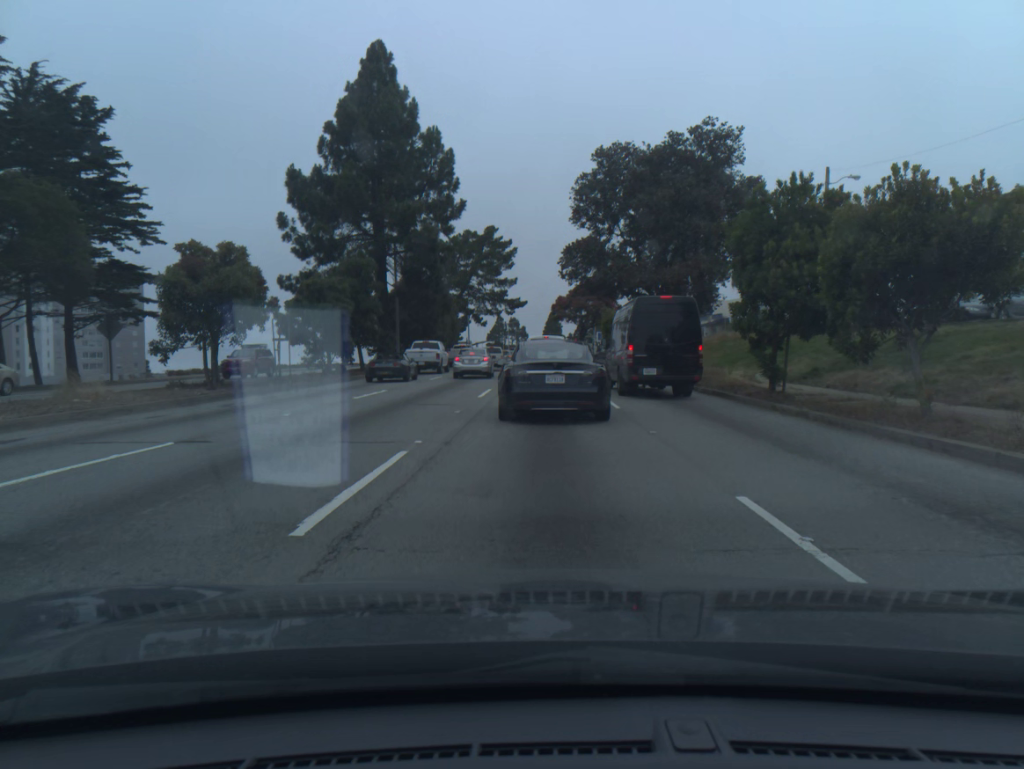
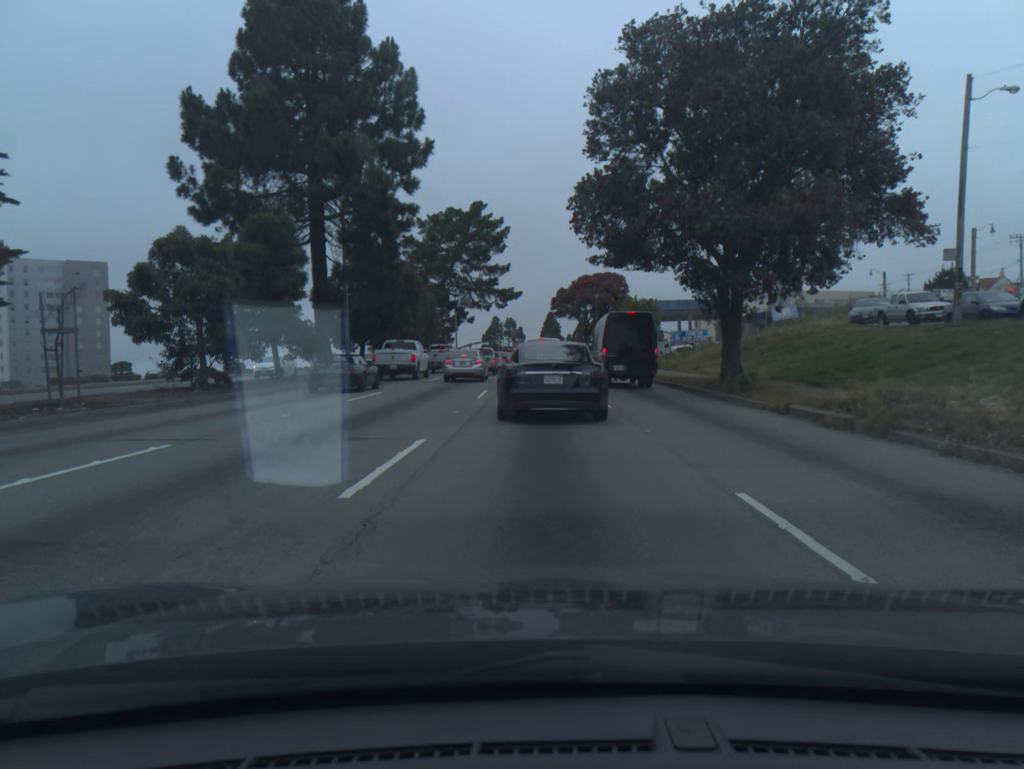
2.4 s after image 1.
(0.0, +14.6) m; 0°
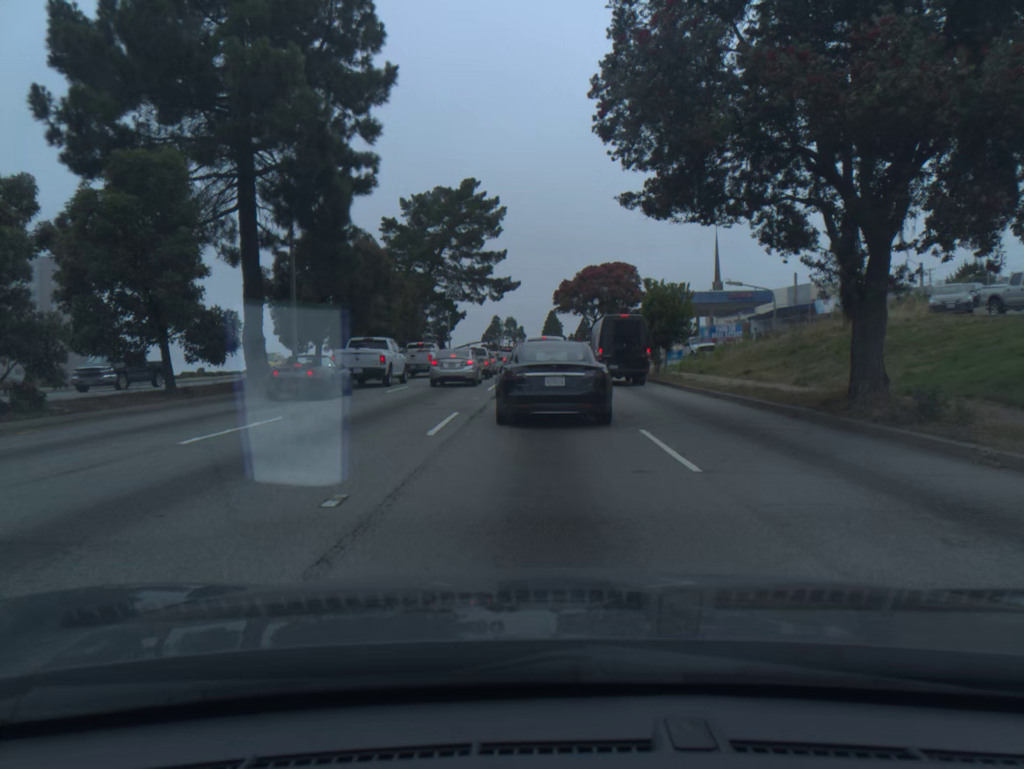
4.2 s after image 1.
(0.0, +9.6) m; 0°
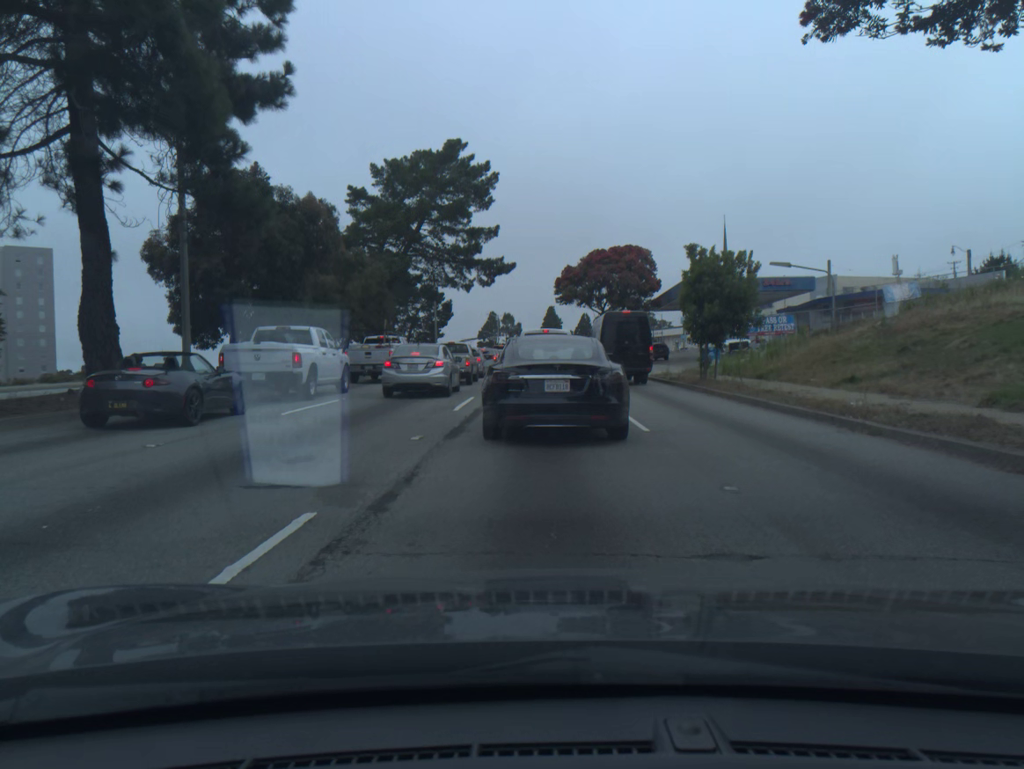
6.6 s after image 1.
(0.0, +10.3) m; 0°
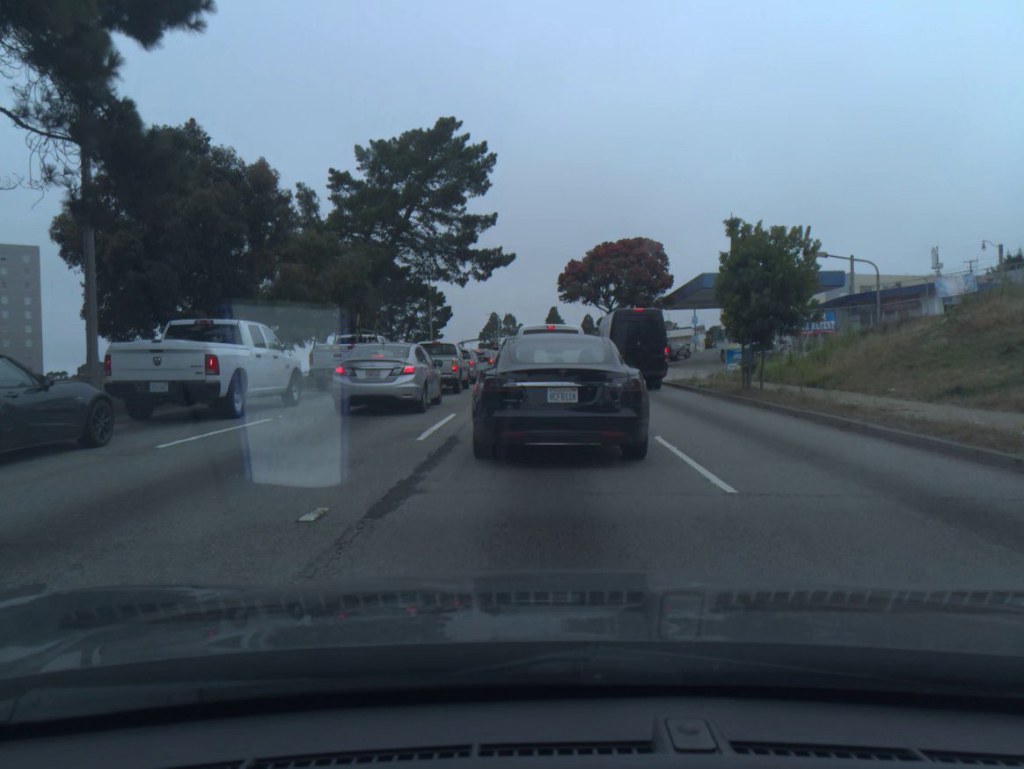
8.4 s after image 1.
(0.0, +5.0) m; 0°
